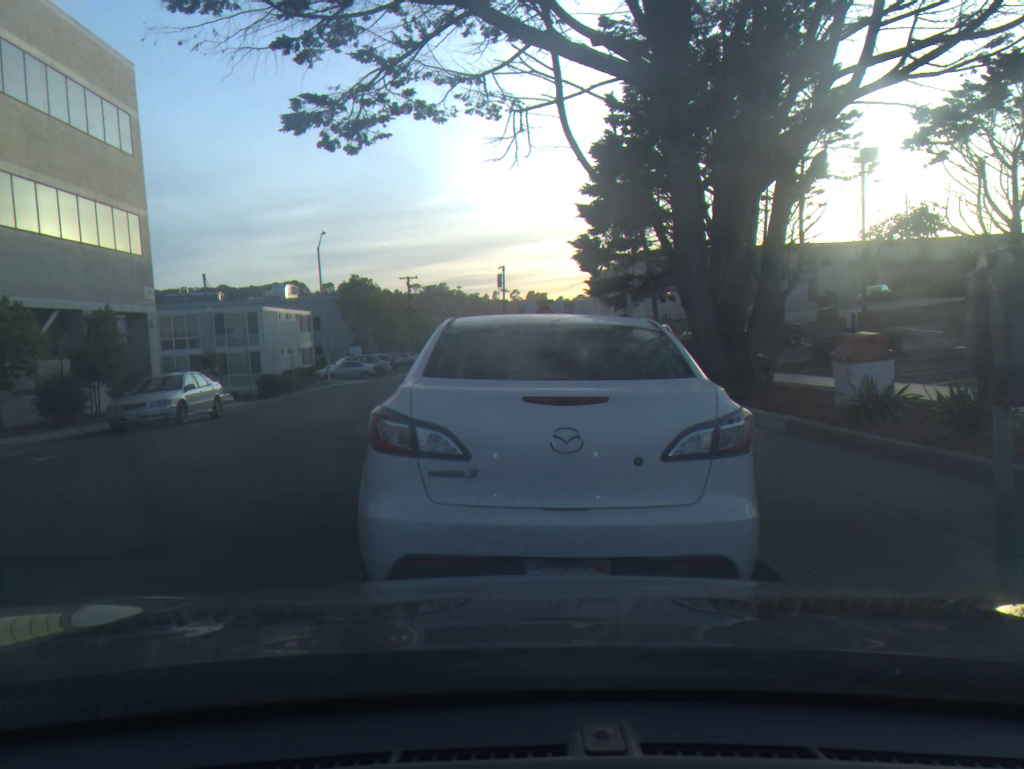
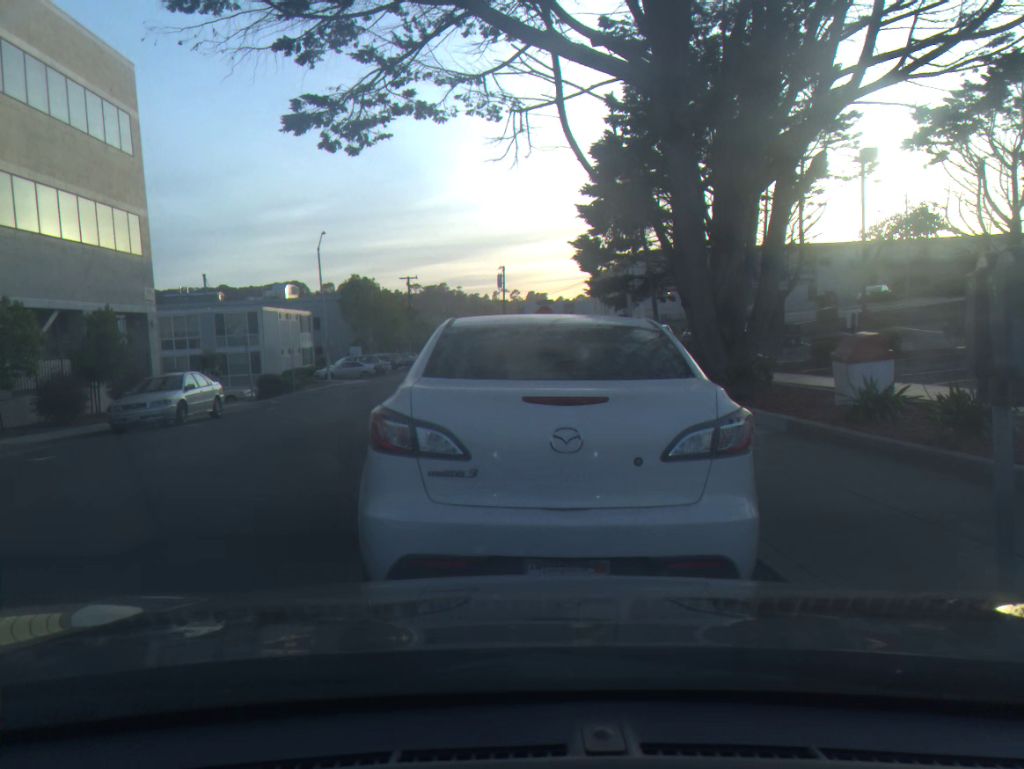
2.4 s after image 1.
(0.0, 0.0) m; 0°
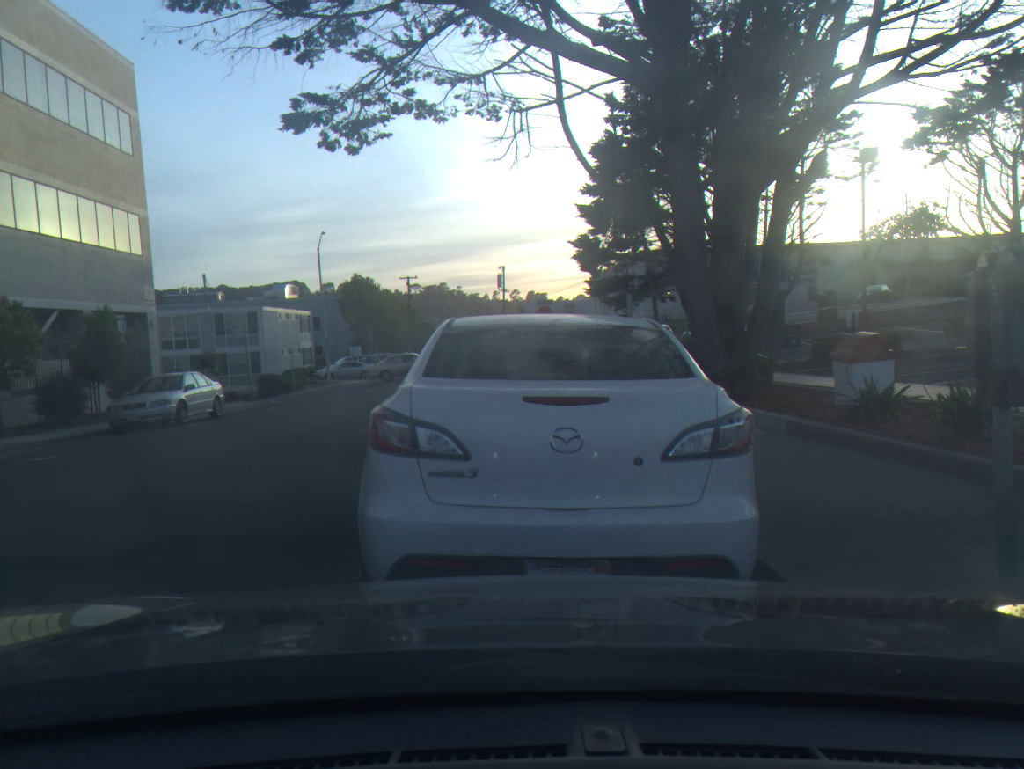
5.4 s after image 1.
(0.0, 0.0) m; 0°
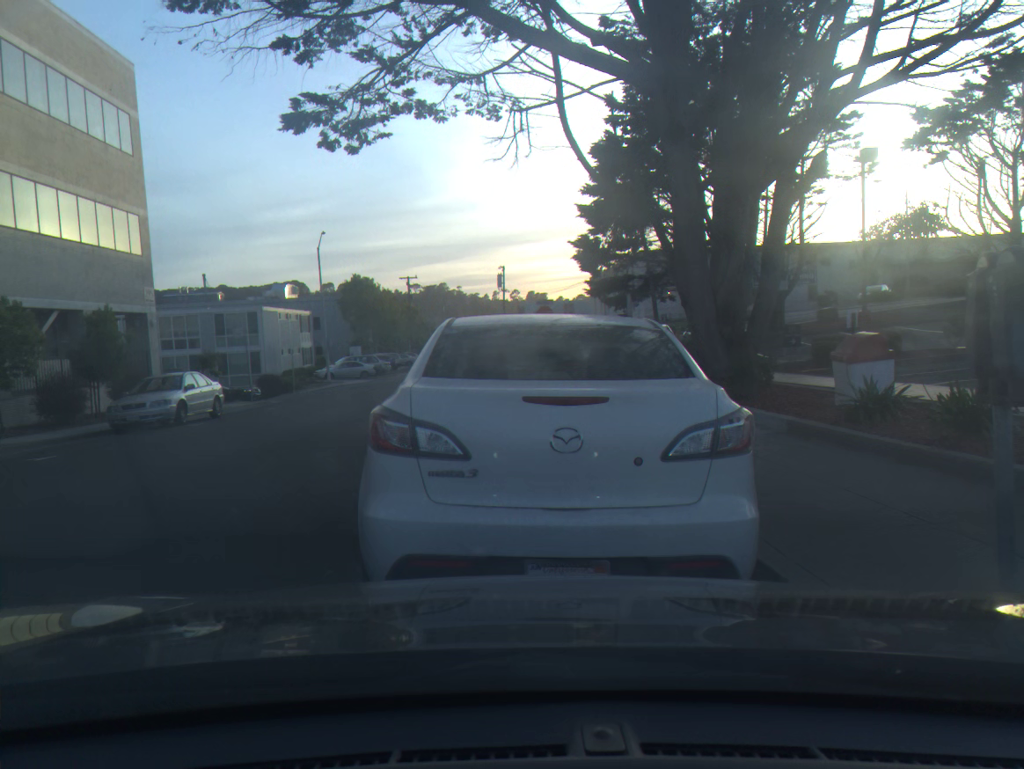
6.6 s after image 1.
(0.0, 0.0) m; 0°
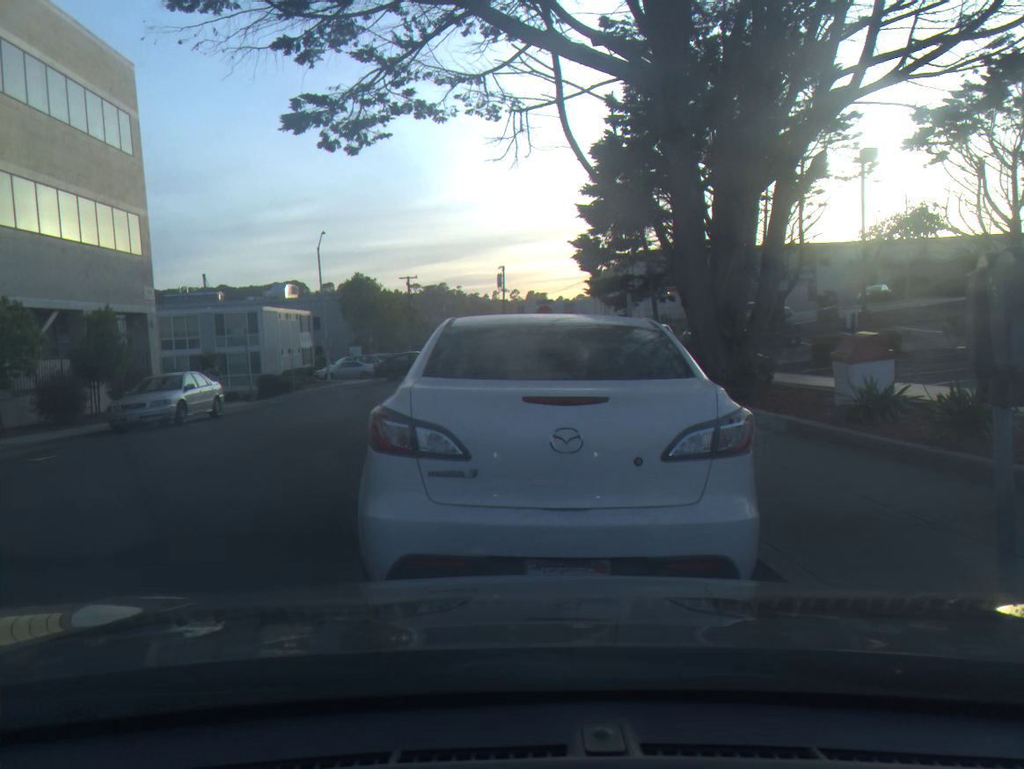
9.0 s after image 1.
(0.0, 0.0) m; 0°
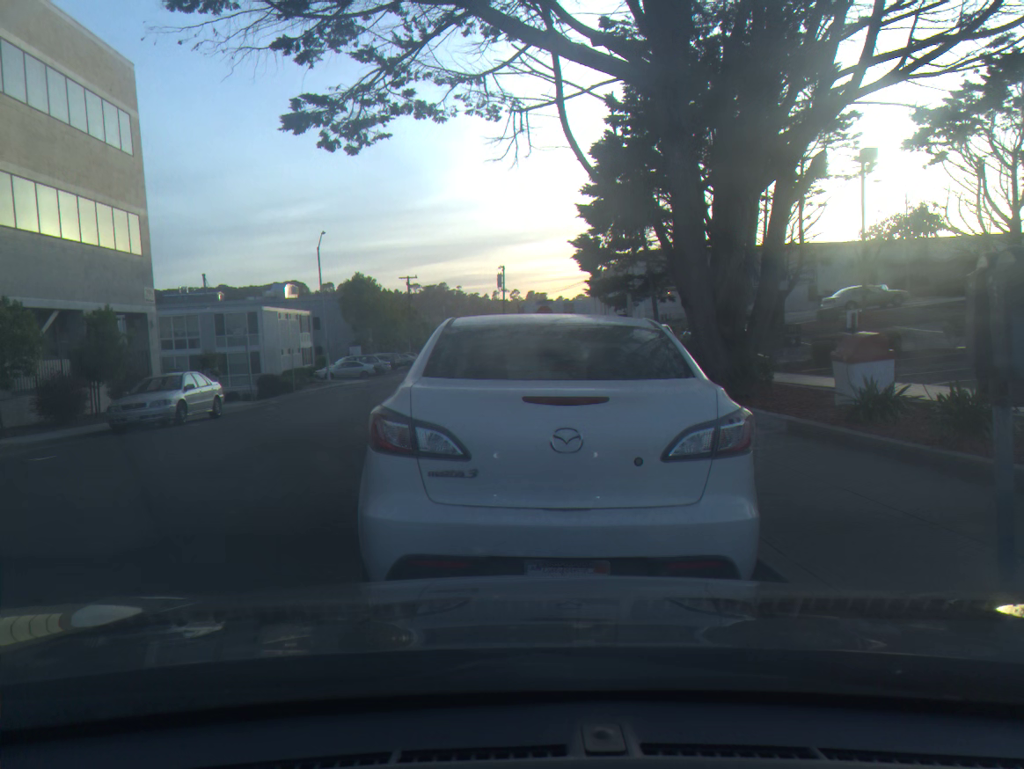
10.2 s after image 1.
(0.0, 0.0) m; 0°
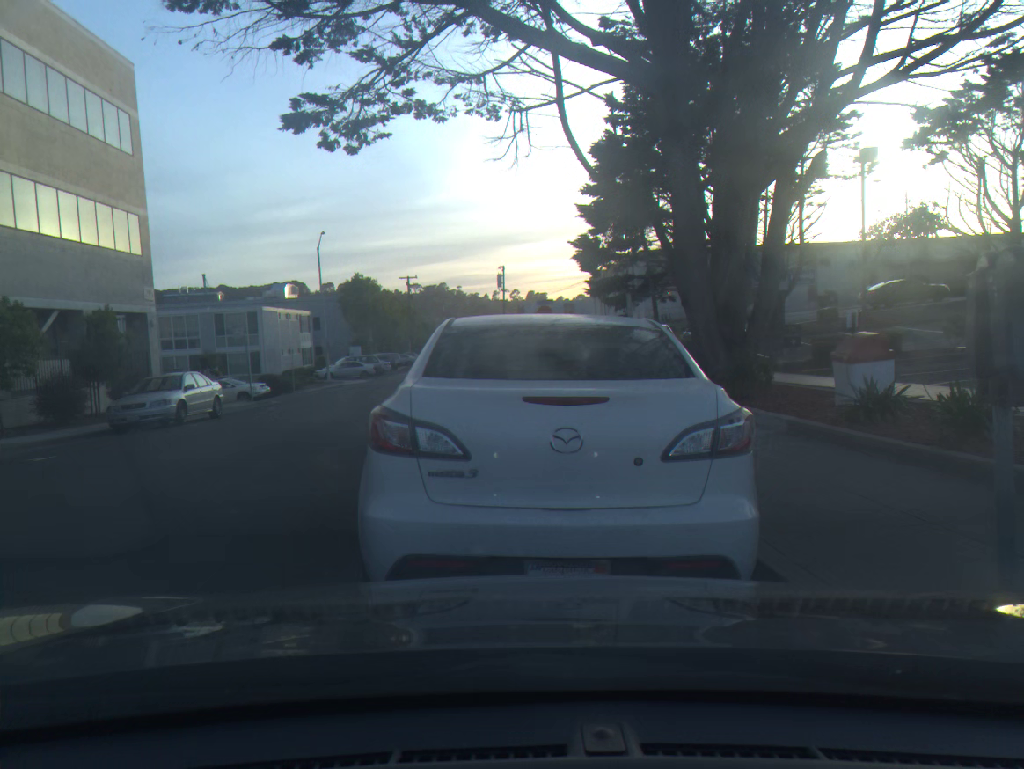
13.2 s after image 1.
(0.0, +0.1) m; 0°
